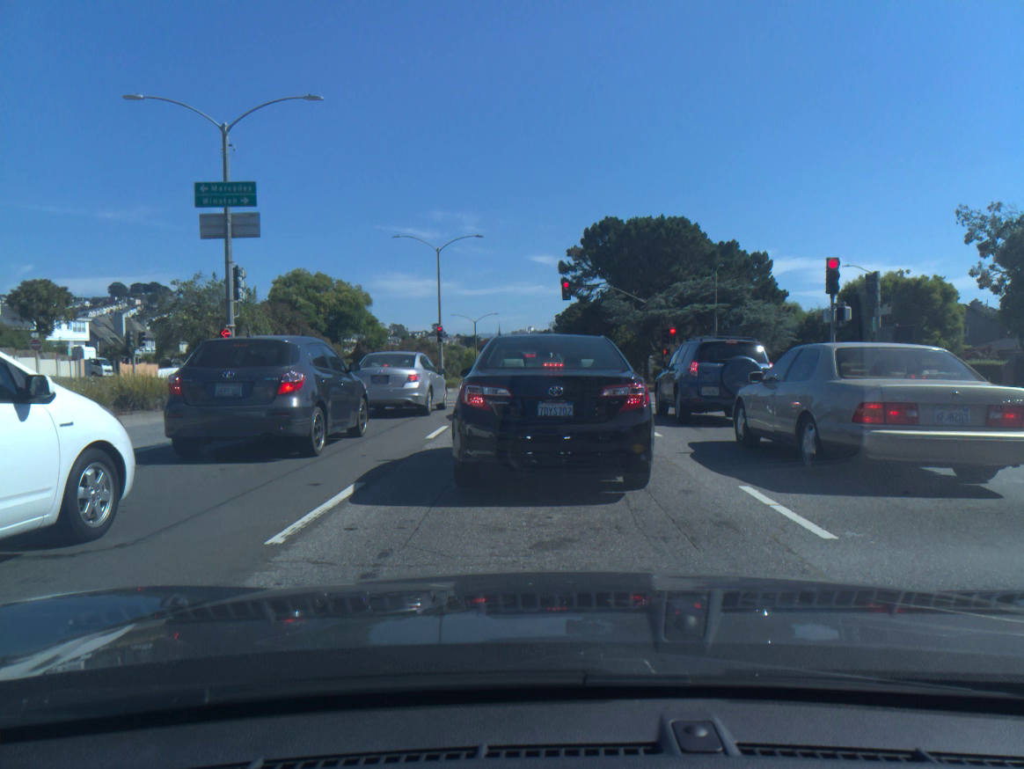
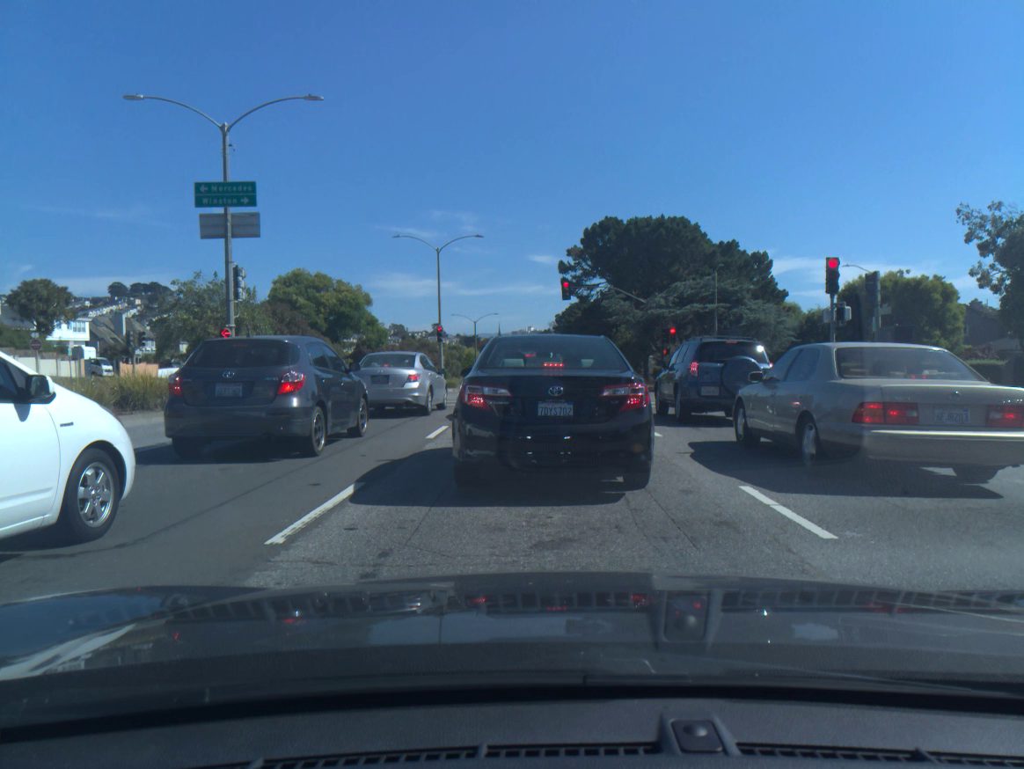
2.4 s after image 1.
(0.0, 0.0) m; 0°
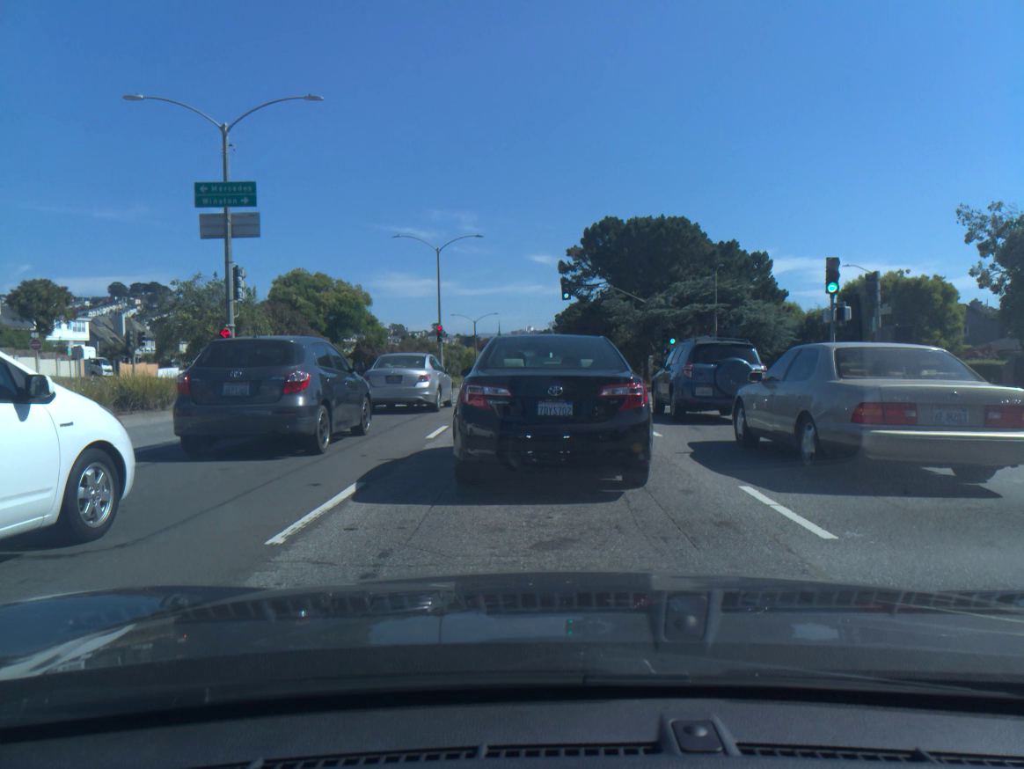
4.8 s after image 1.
(0.0, 0.0) m; 0°
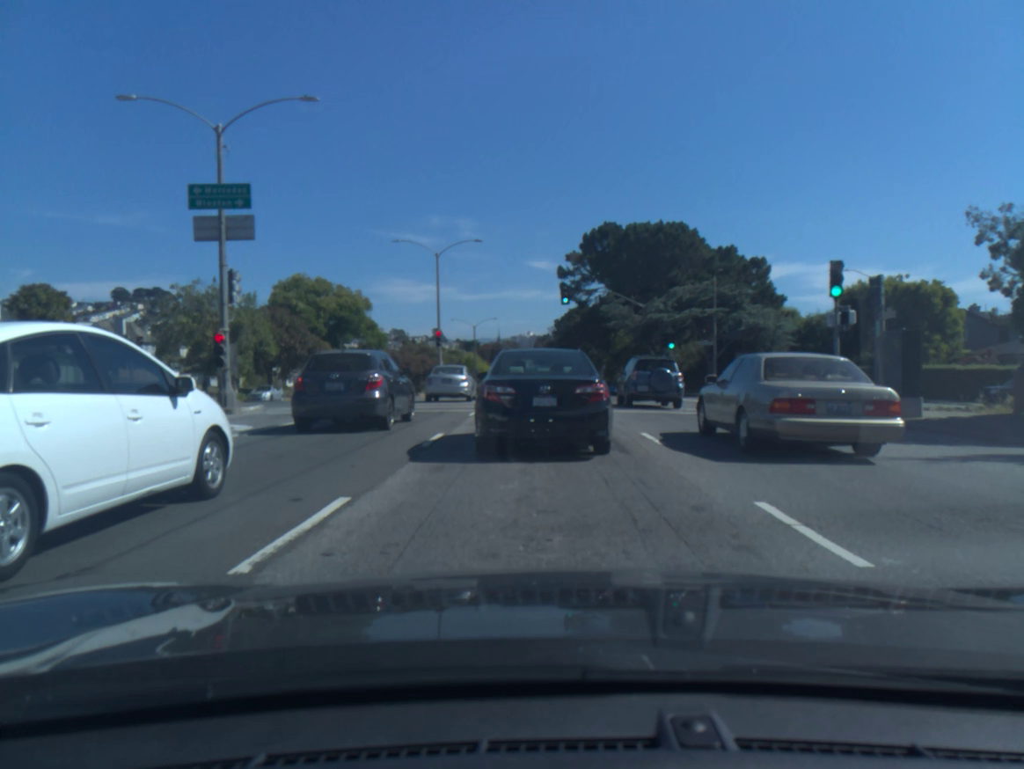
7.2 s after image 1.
(-0.1, +0.6) m; -1°
